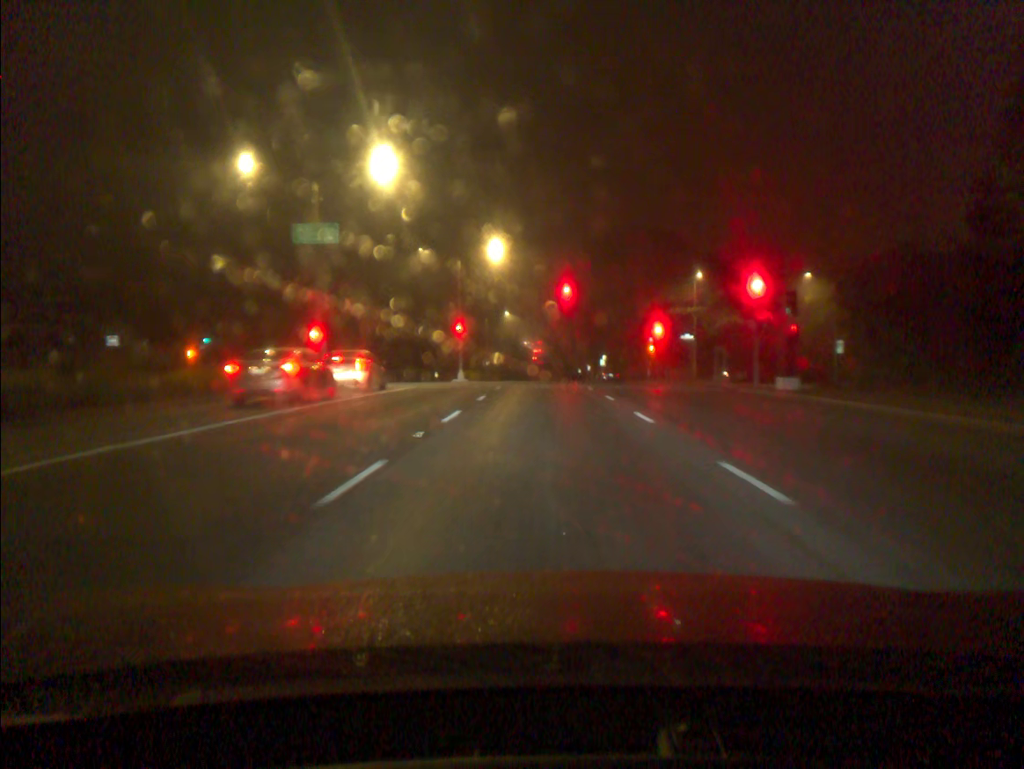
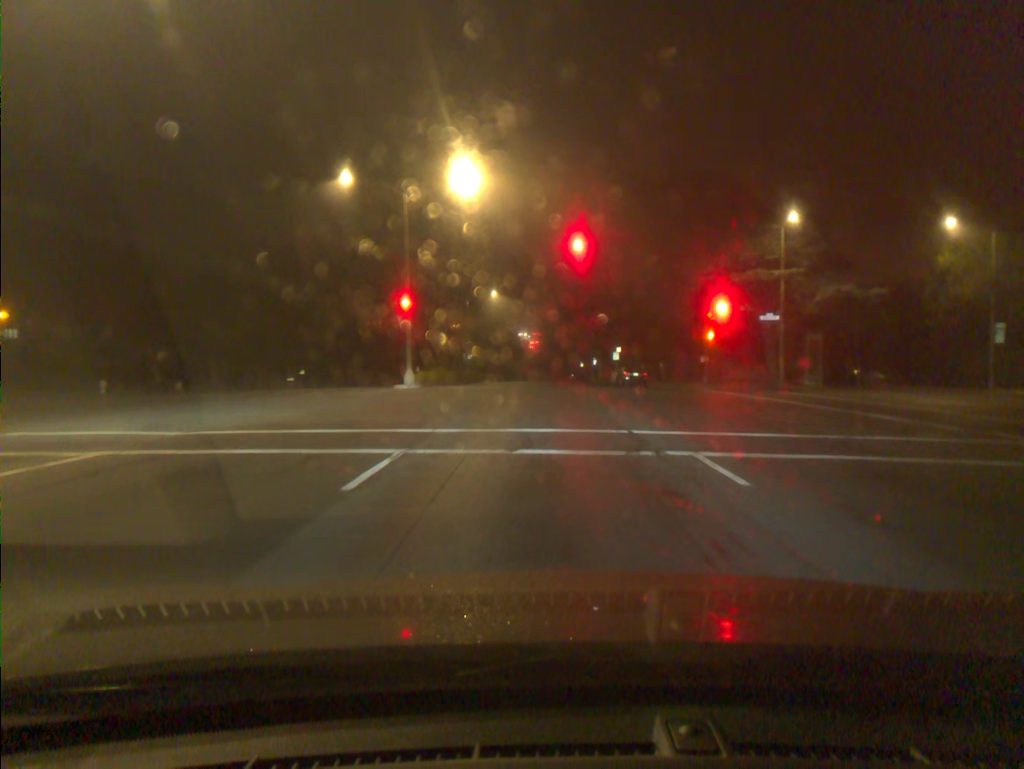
(0.0, +22.3) m; 0°
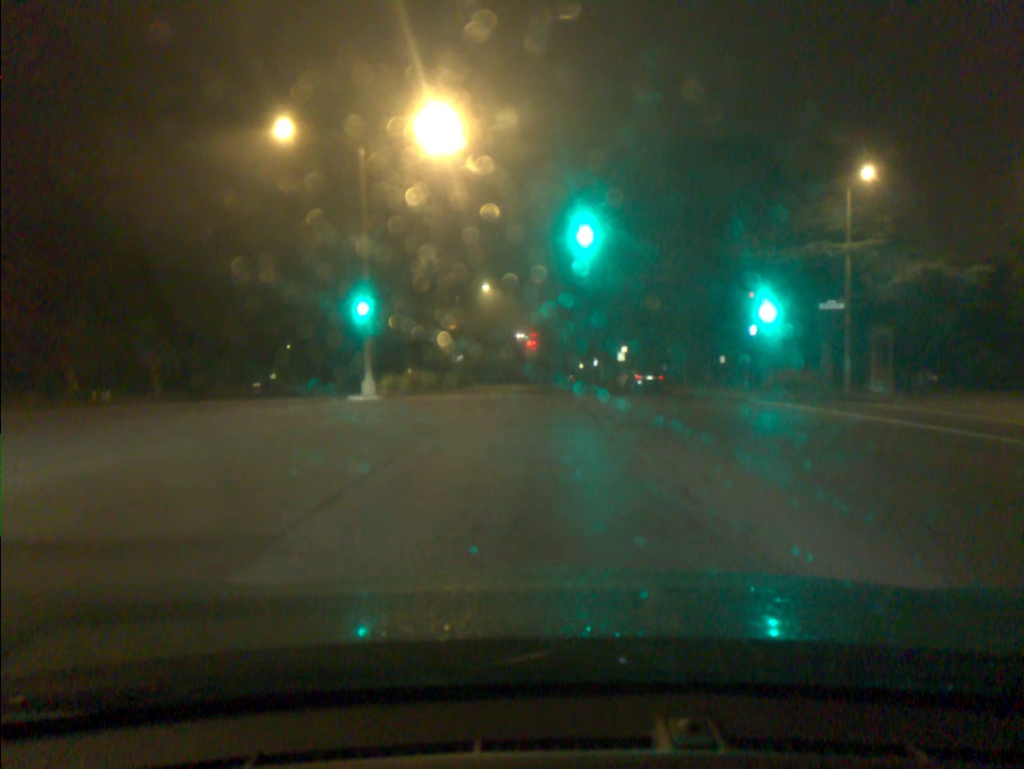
(0.0, +8.9) m; 0°
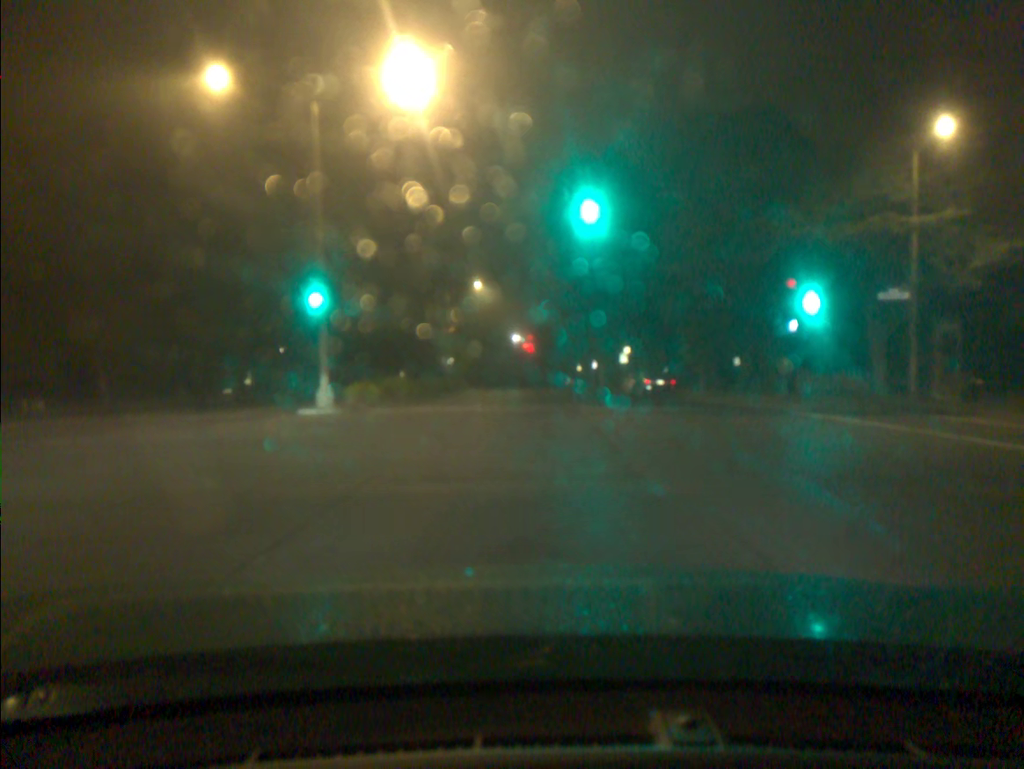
(0.0, +5.5) m; 0°
